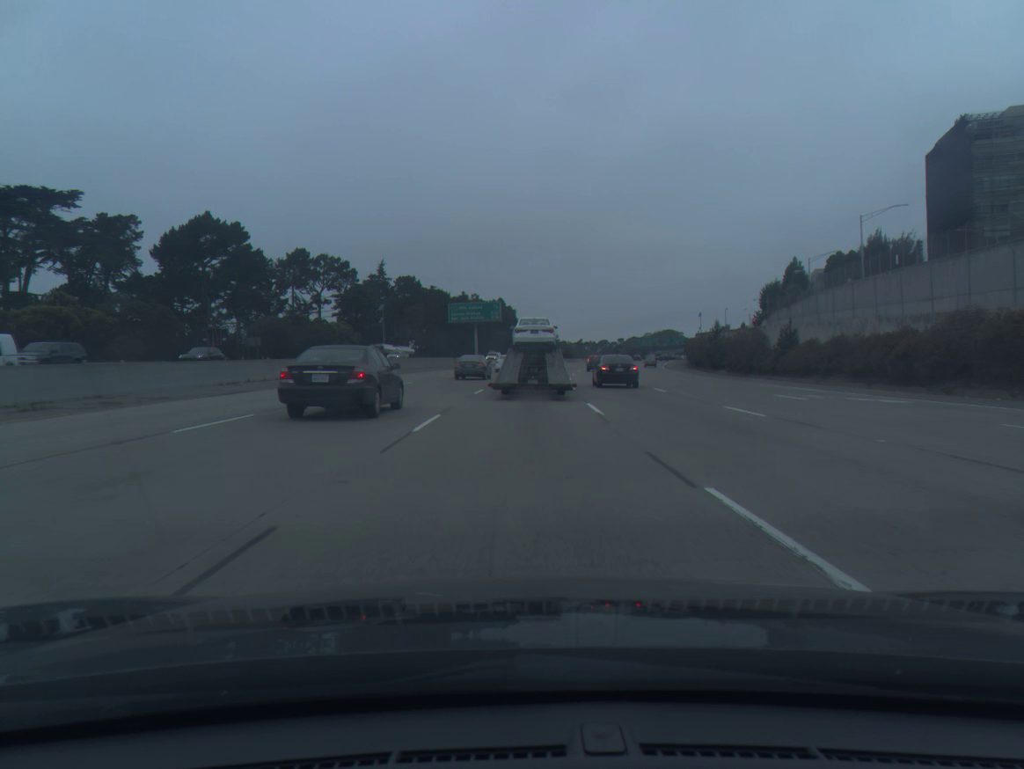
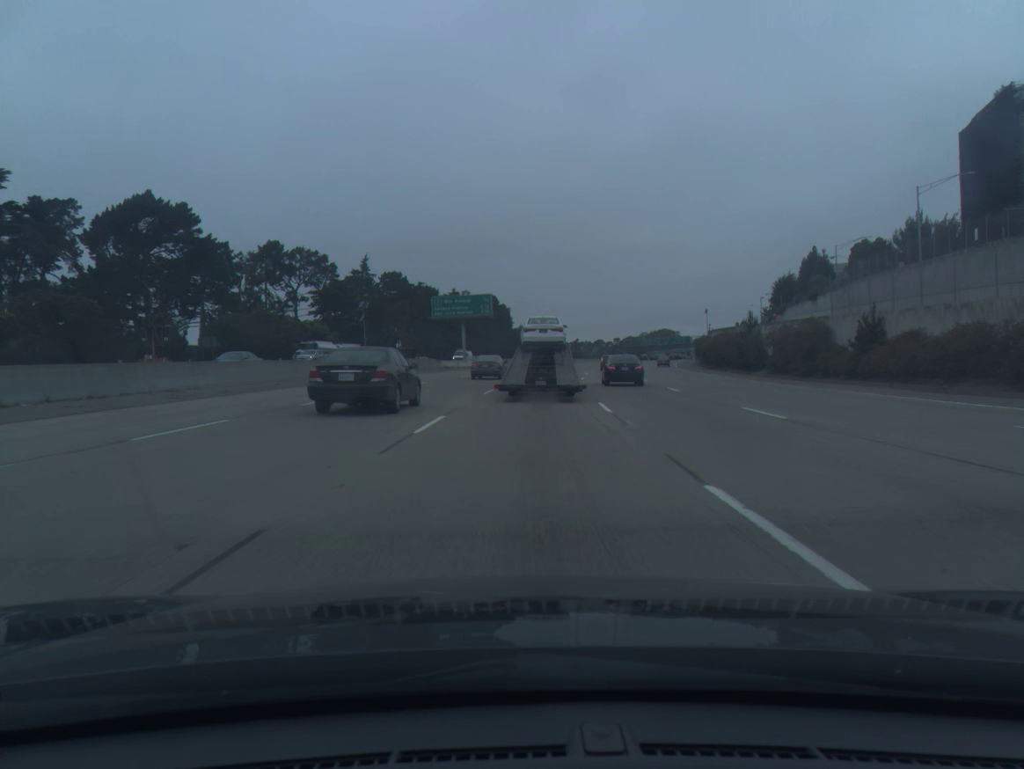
(0.0, +14.4) m; 0°
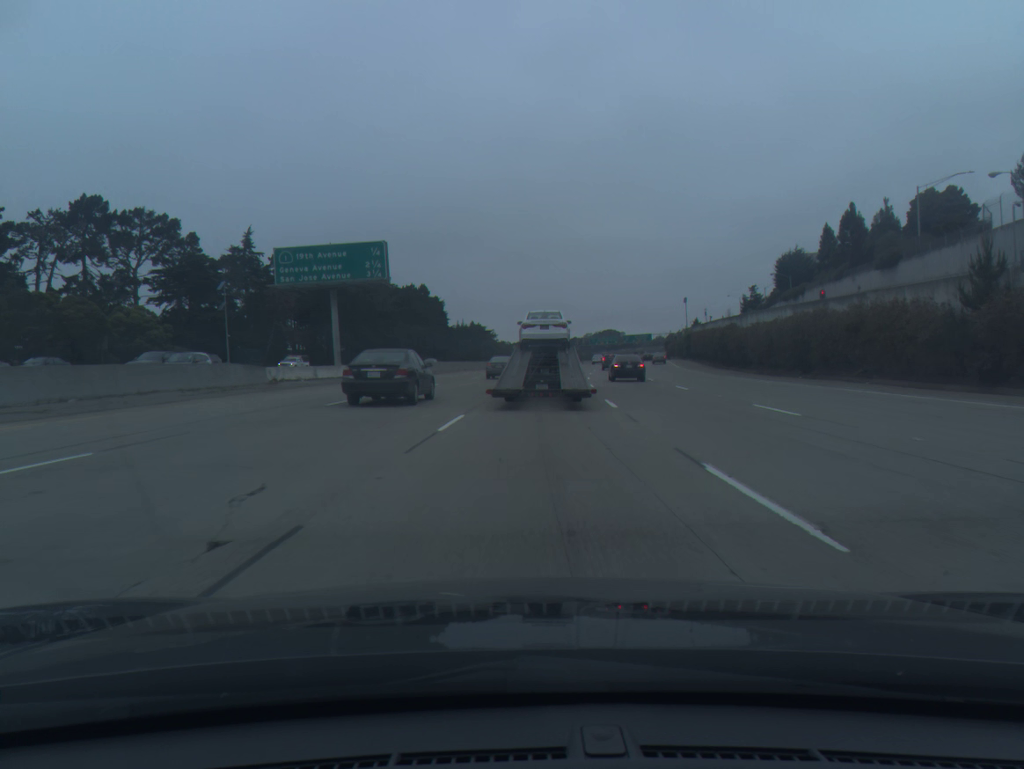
(+1.3, +42.5) m; +4°
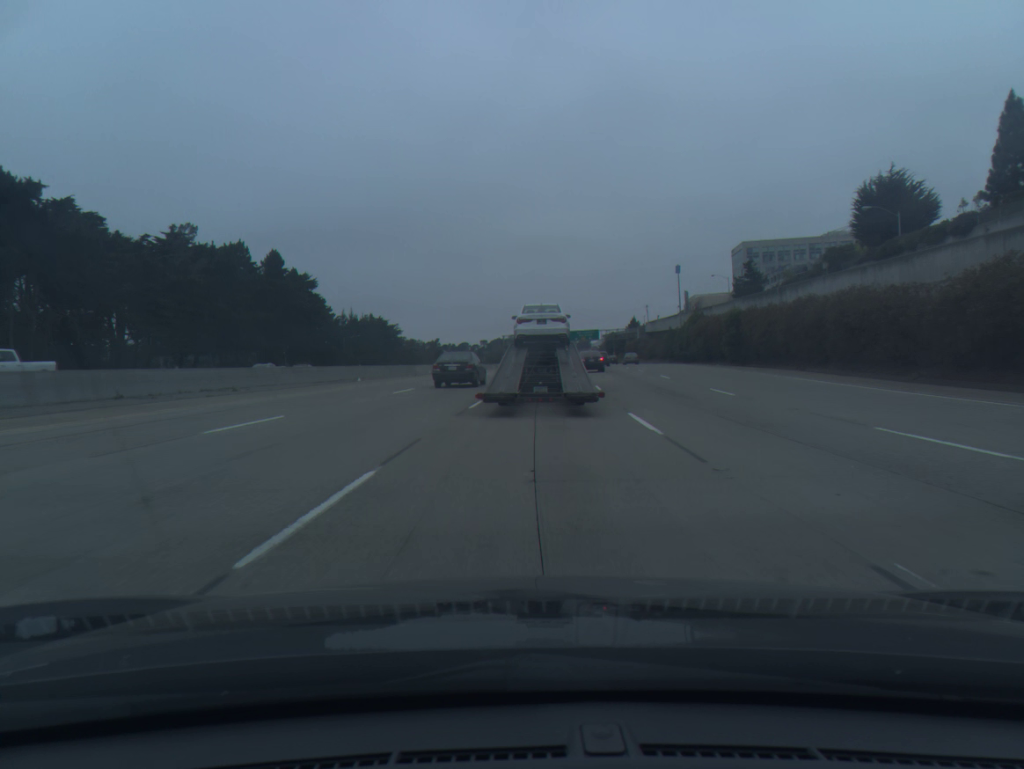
(+3.7, +65.5) m; +6°
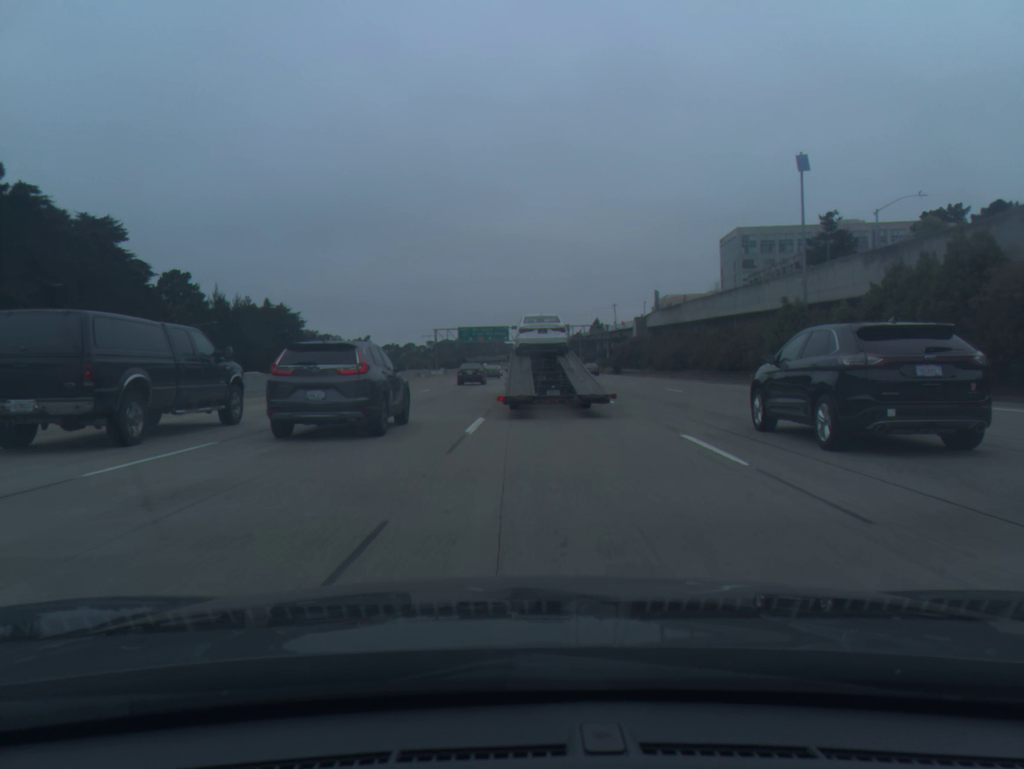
(+2.5, +62.2) m; +4°
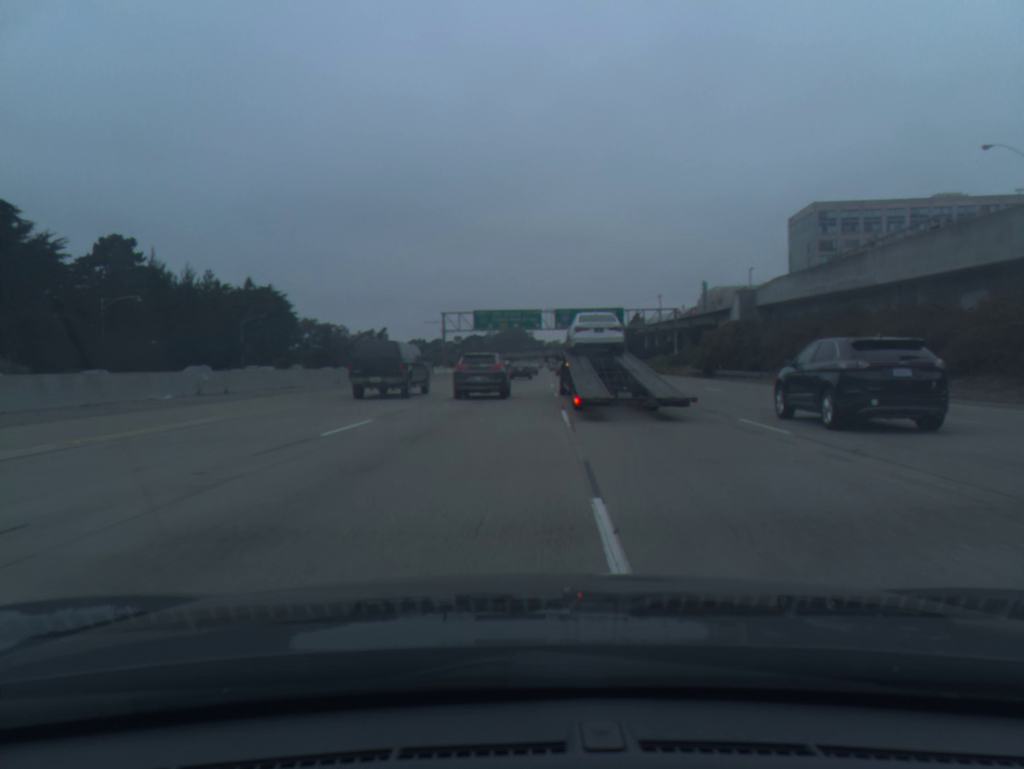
(-0.9, +39.3) m; -2°
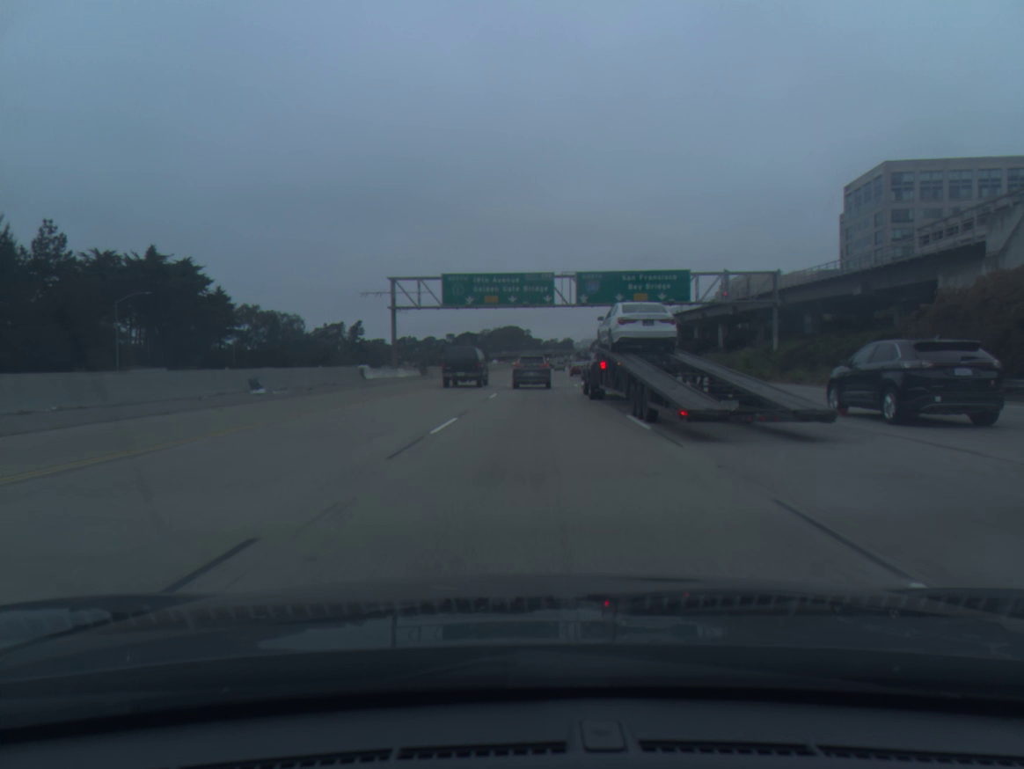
(-0.2, +43.4) m; 0°
